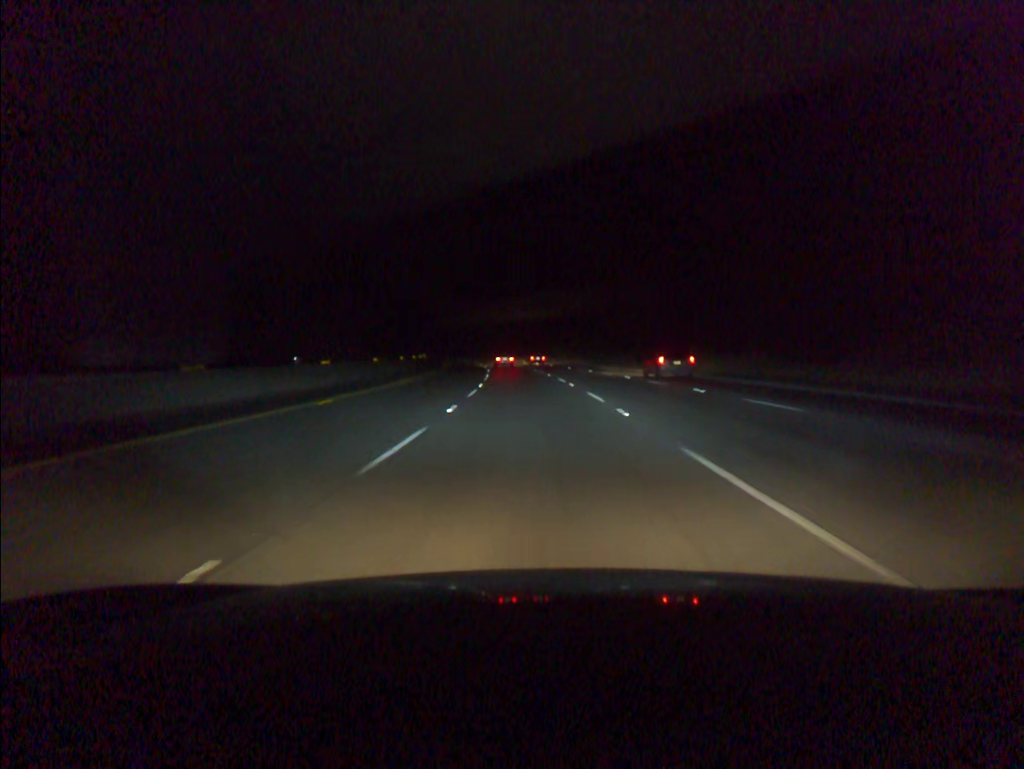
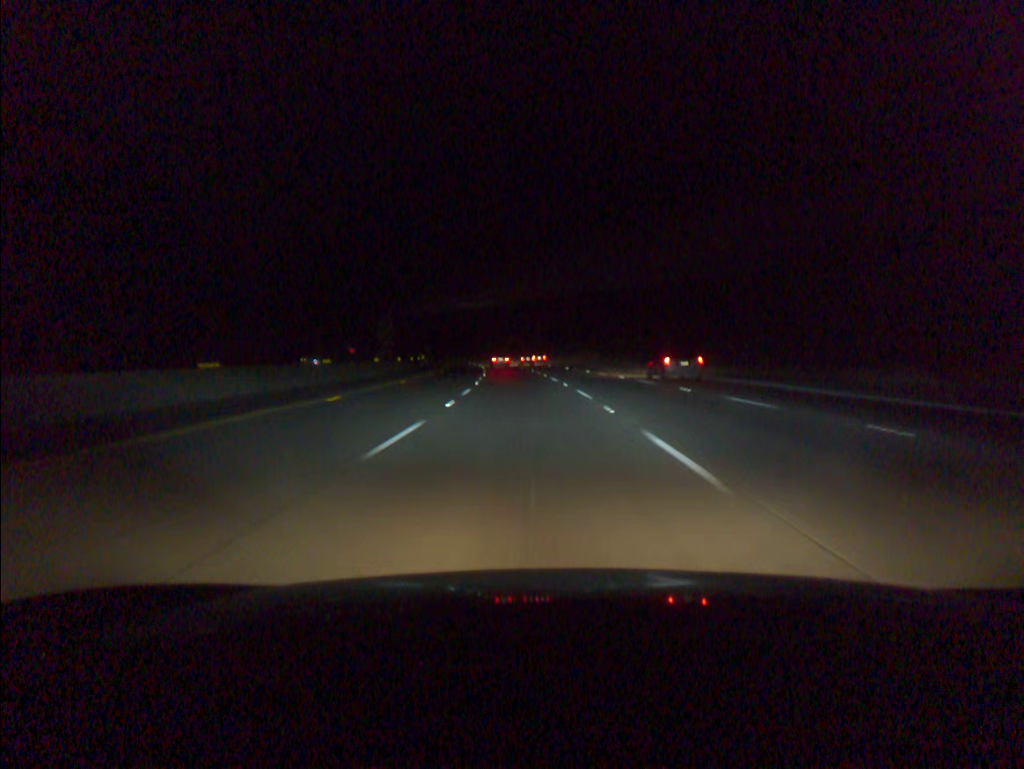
(-1.8, +57.1) m; -4°
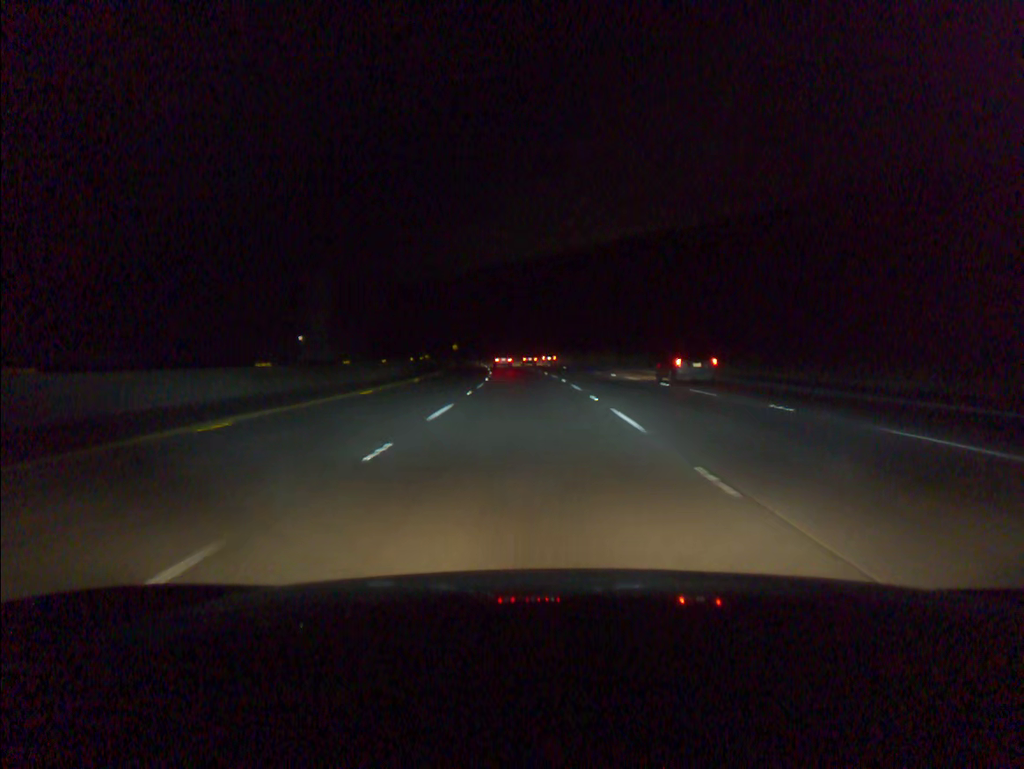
(-1.0, +38.1) m; -3°
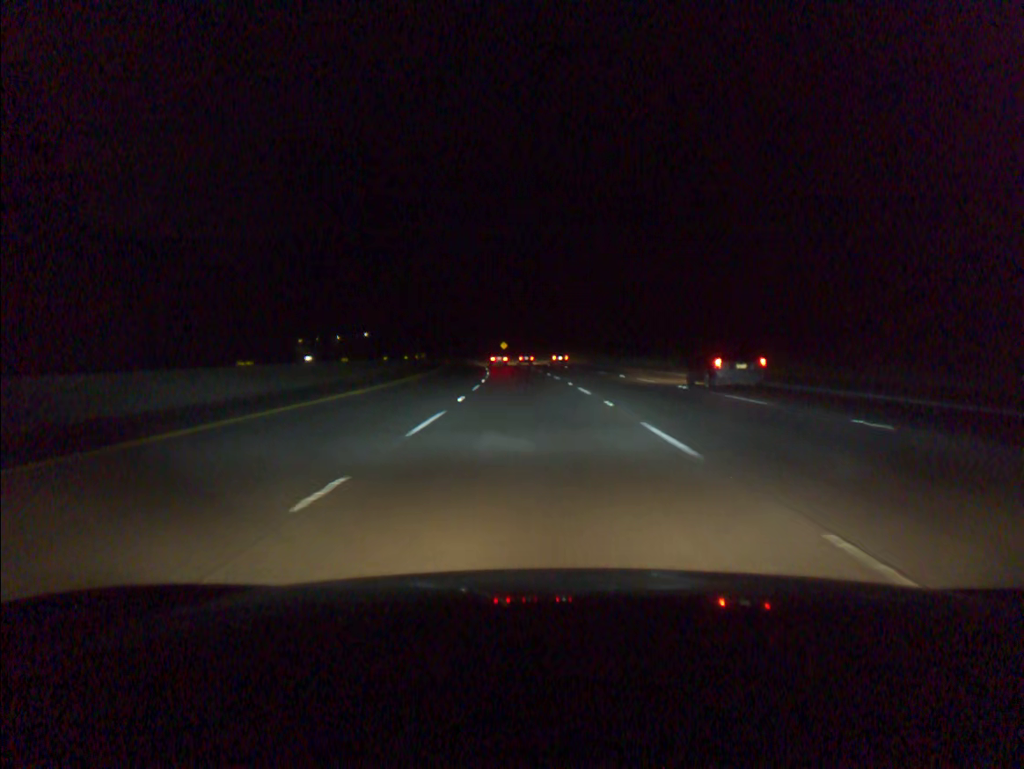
(-3.3, +76.3) m; -5°
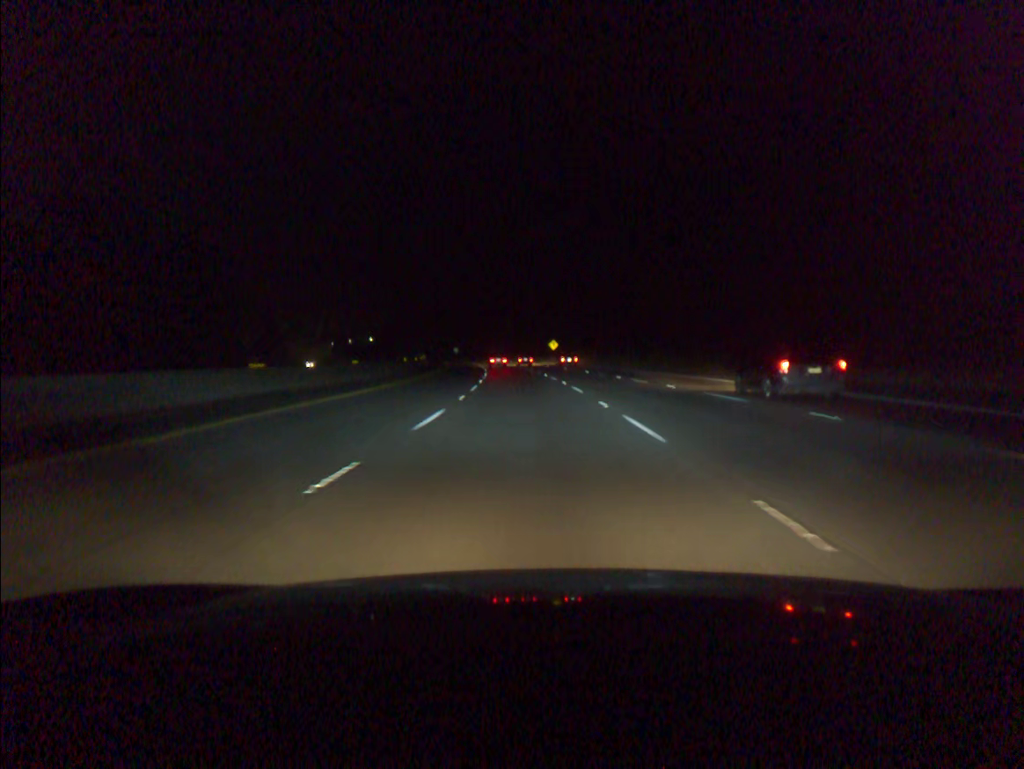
(-2.0, +57.2) m; -4°
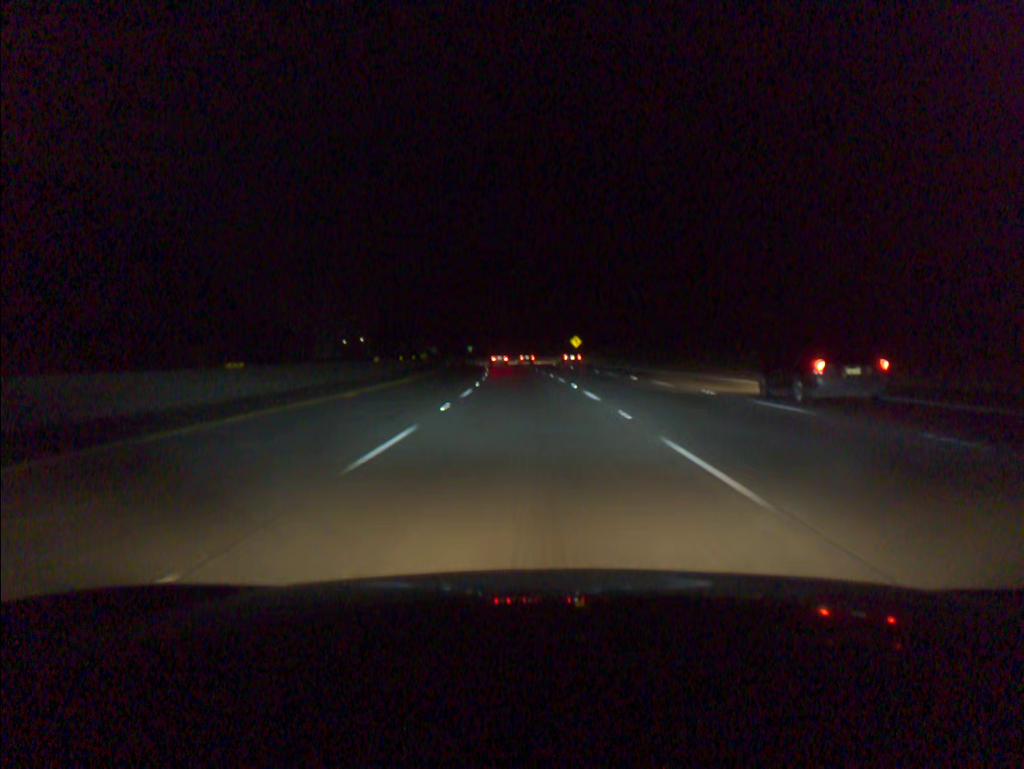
(-0.2, +19.0) m; -1°
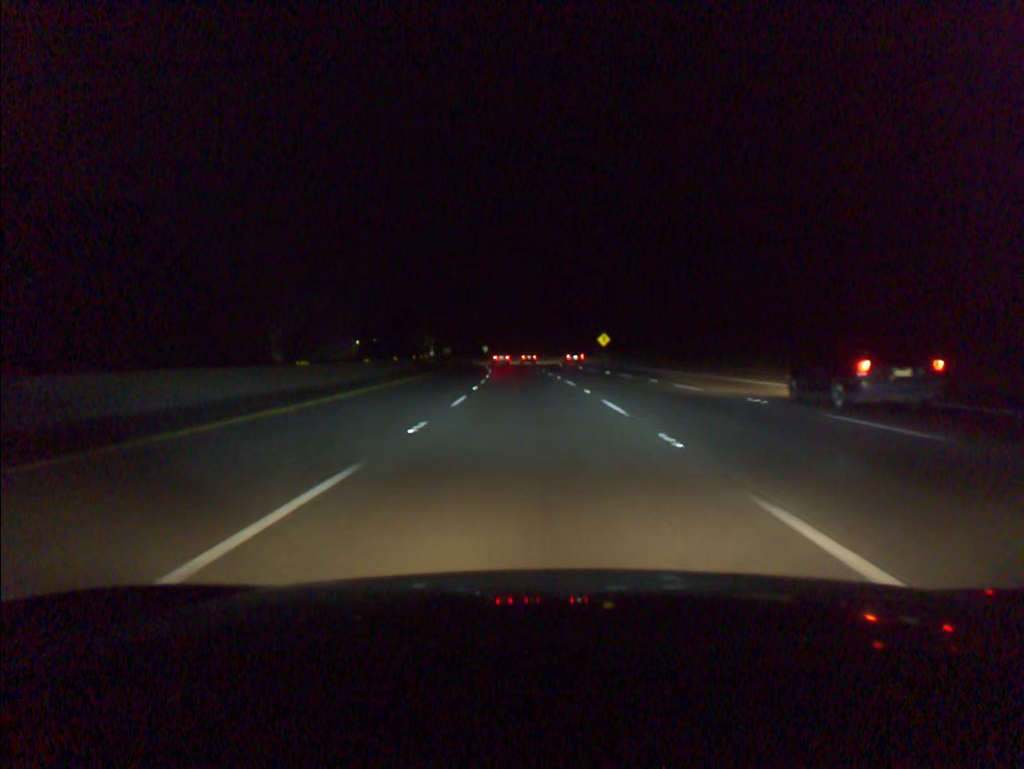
(-0.2, +19.0) m; -1°
